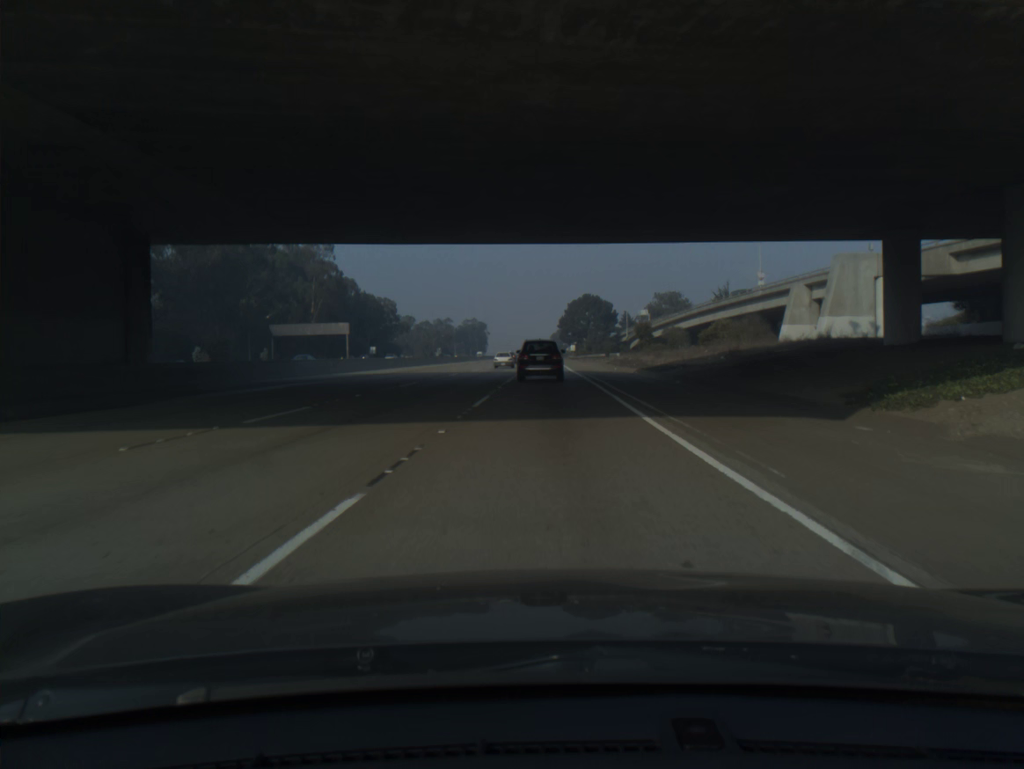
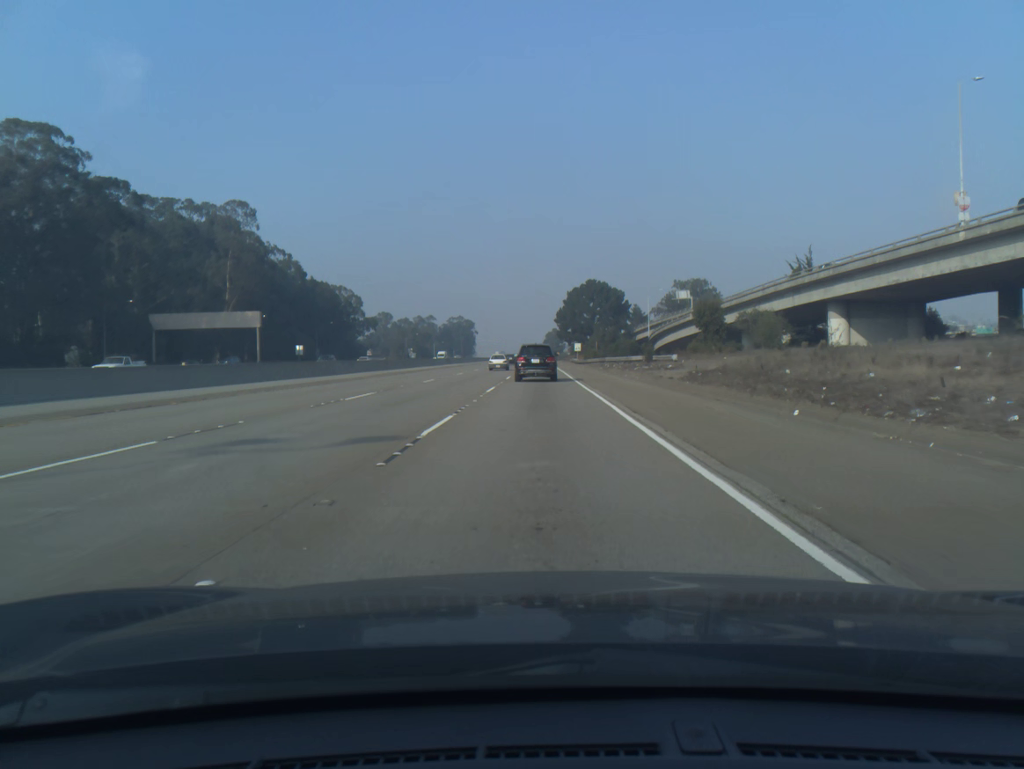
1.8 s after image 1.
(+0.3, +49.2) m; 0°
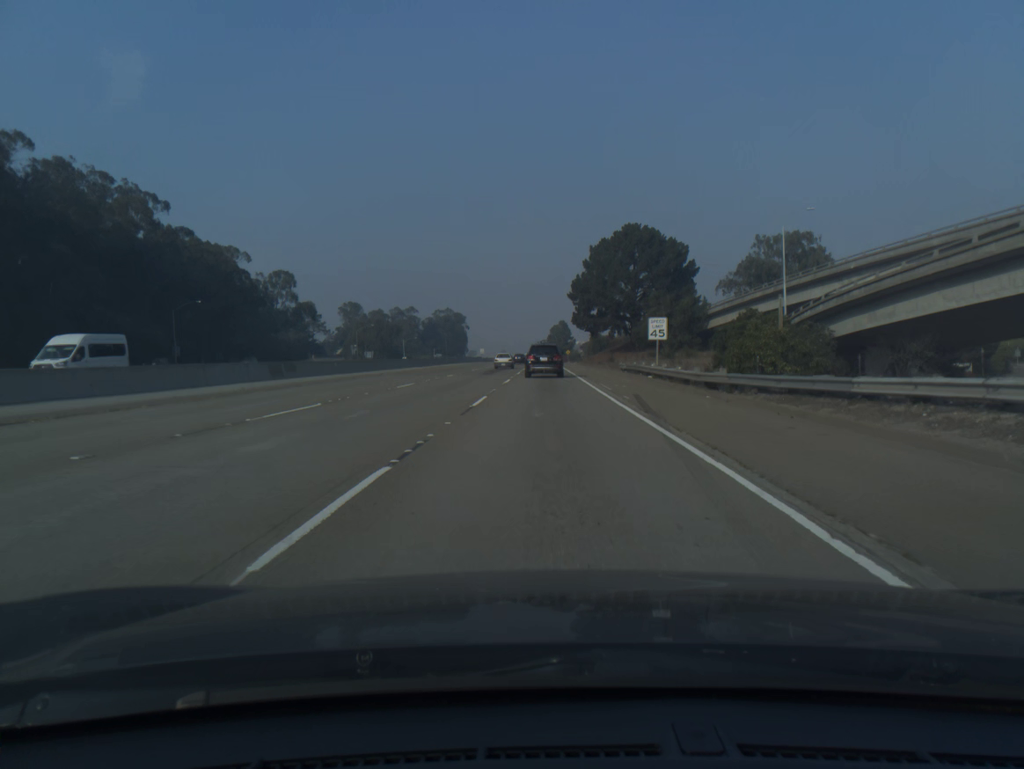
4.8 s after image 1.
(-0.3, +80.2) m; 0°
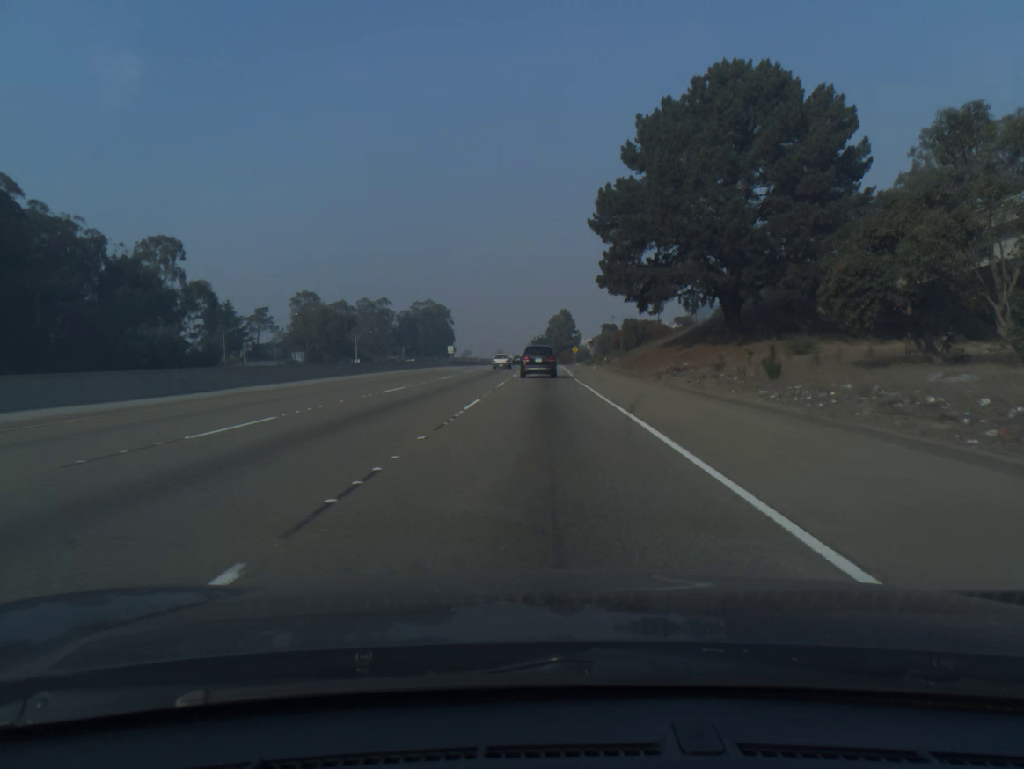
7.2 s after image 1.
(+0.2, +61.0) m; 0°
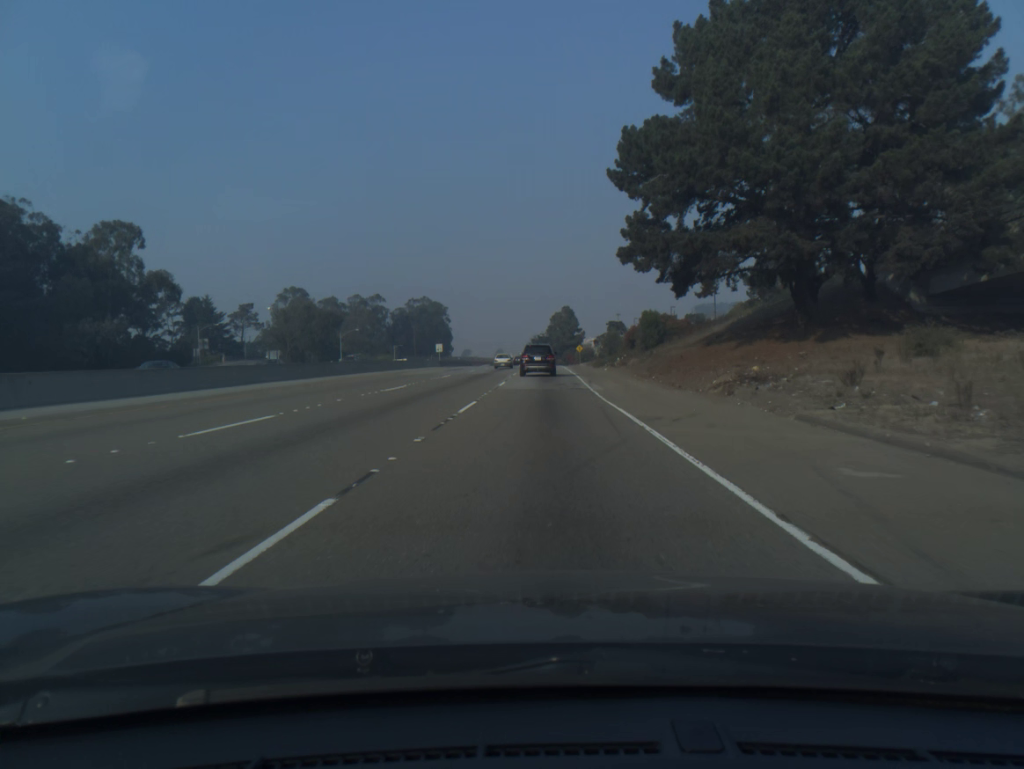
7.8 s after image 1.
(0.0, +14.8) m; 0°
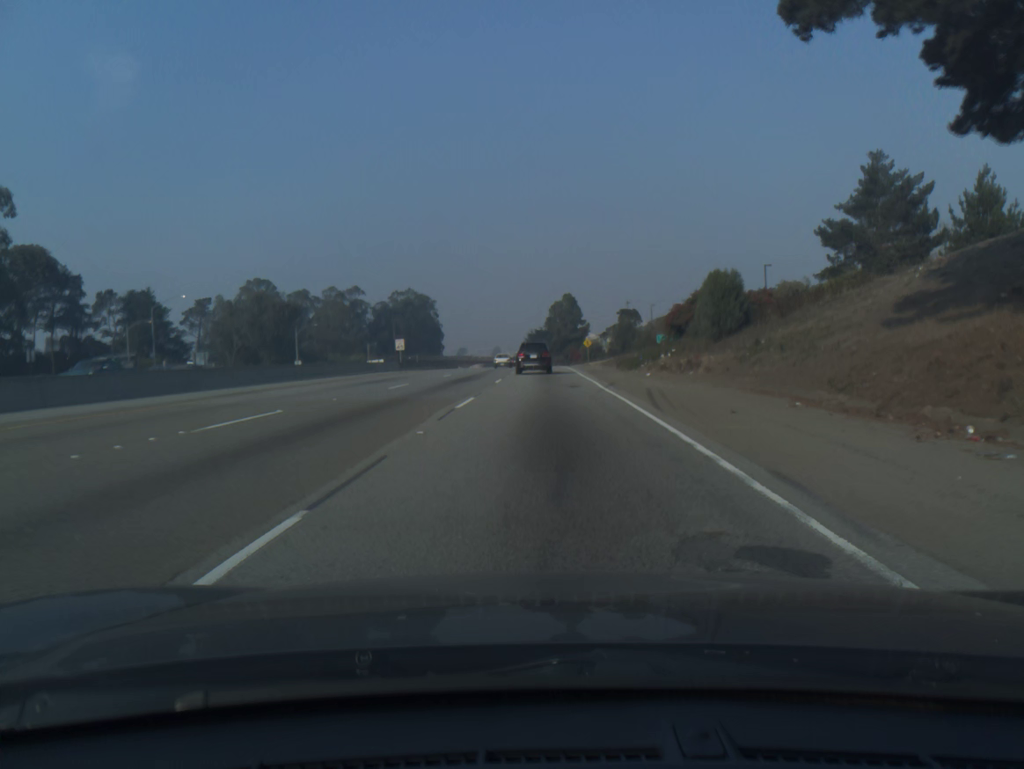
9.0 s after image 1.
(+0.1, +29.1) m; 0°
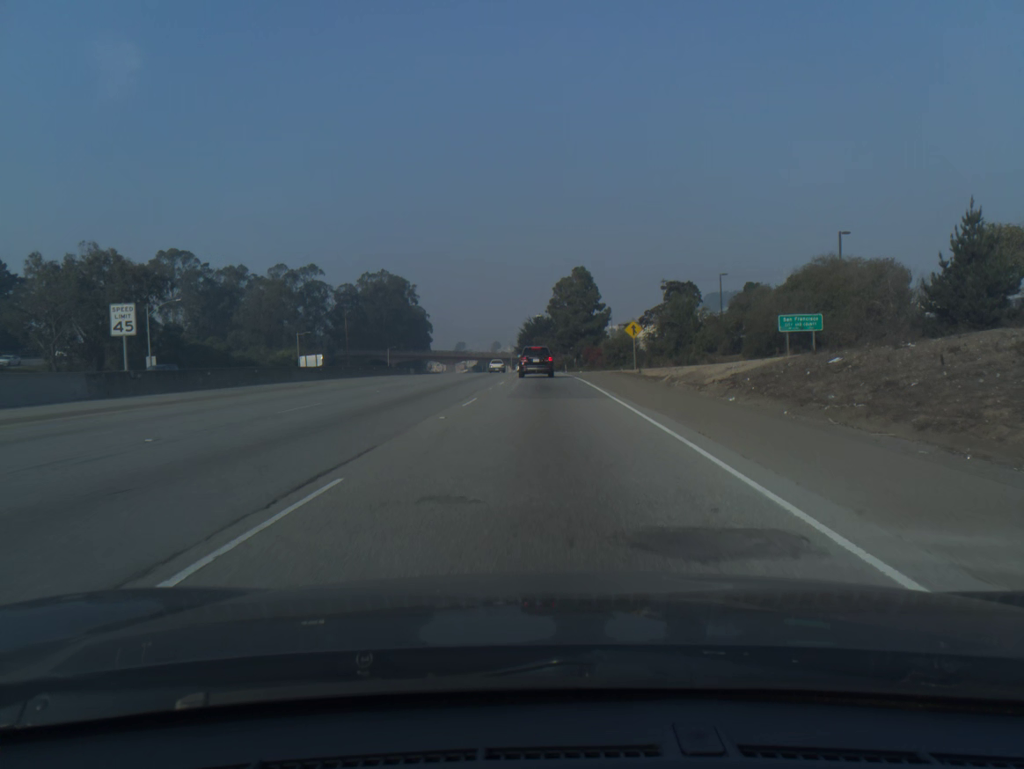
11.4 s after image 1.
(+0.2, +56.0) m; 0°
